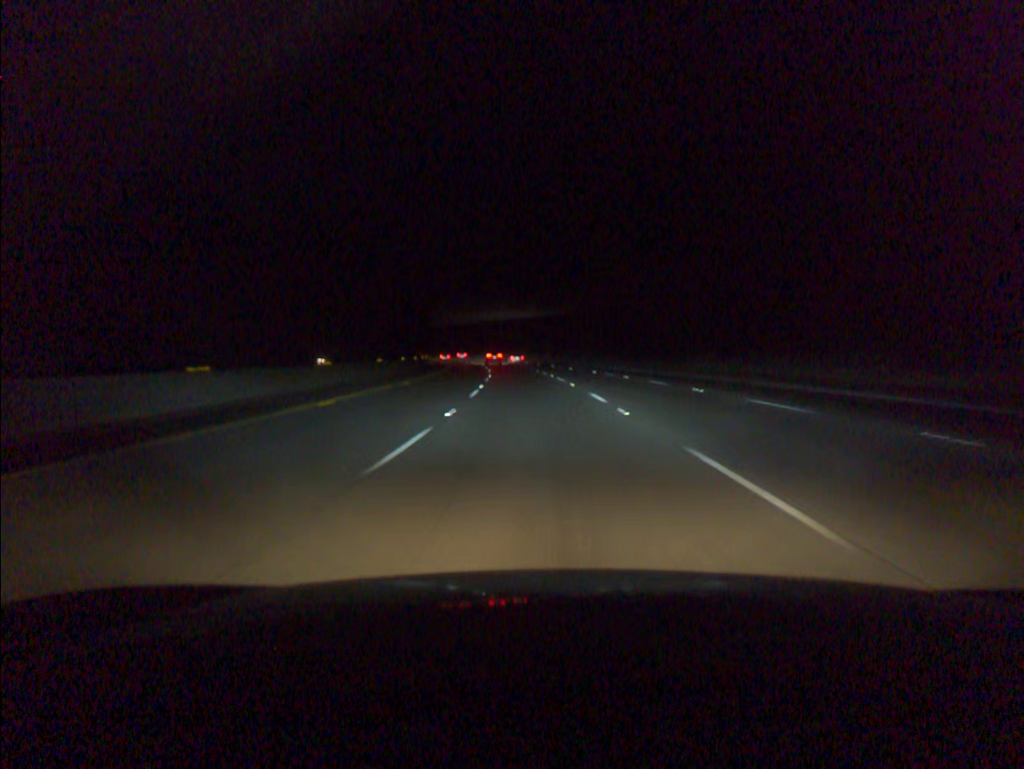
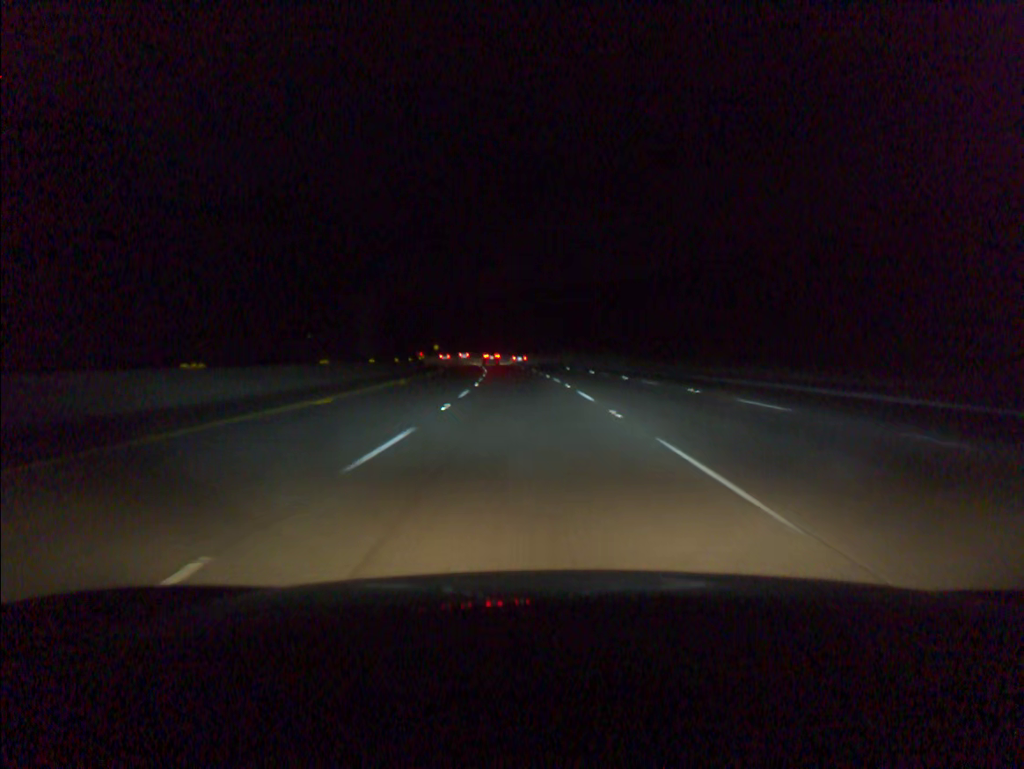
(-1.9, +58.2) m; -4°
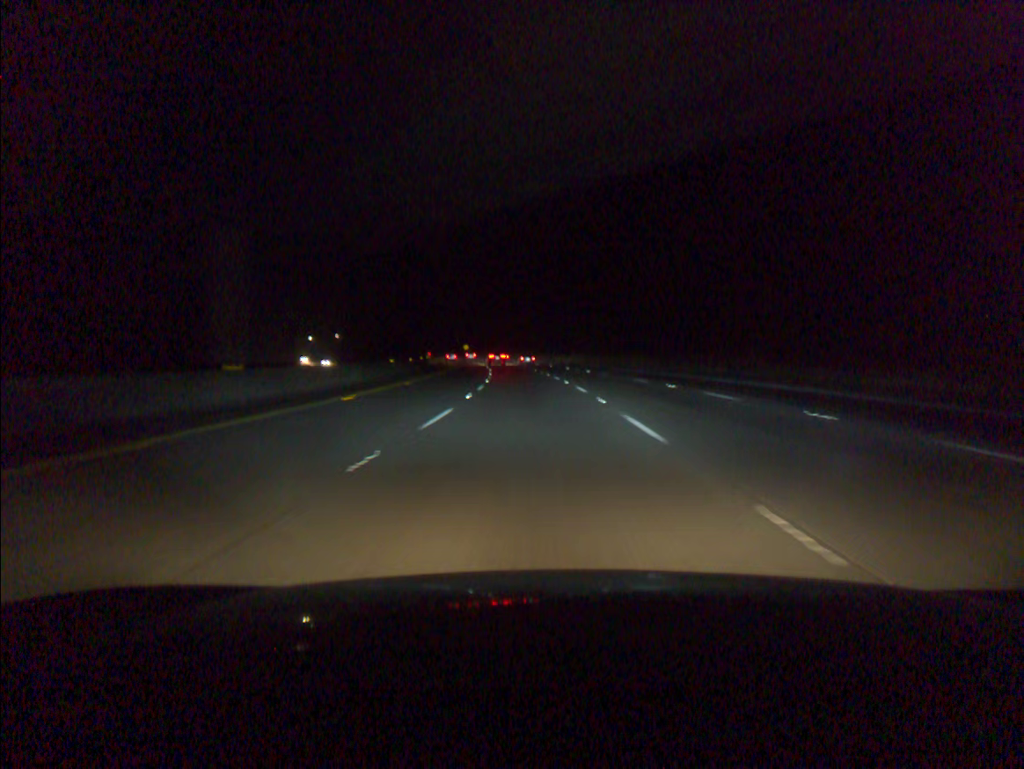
(-1.0, +38.8) m; -3°
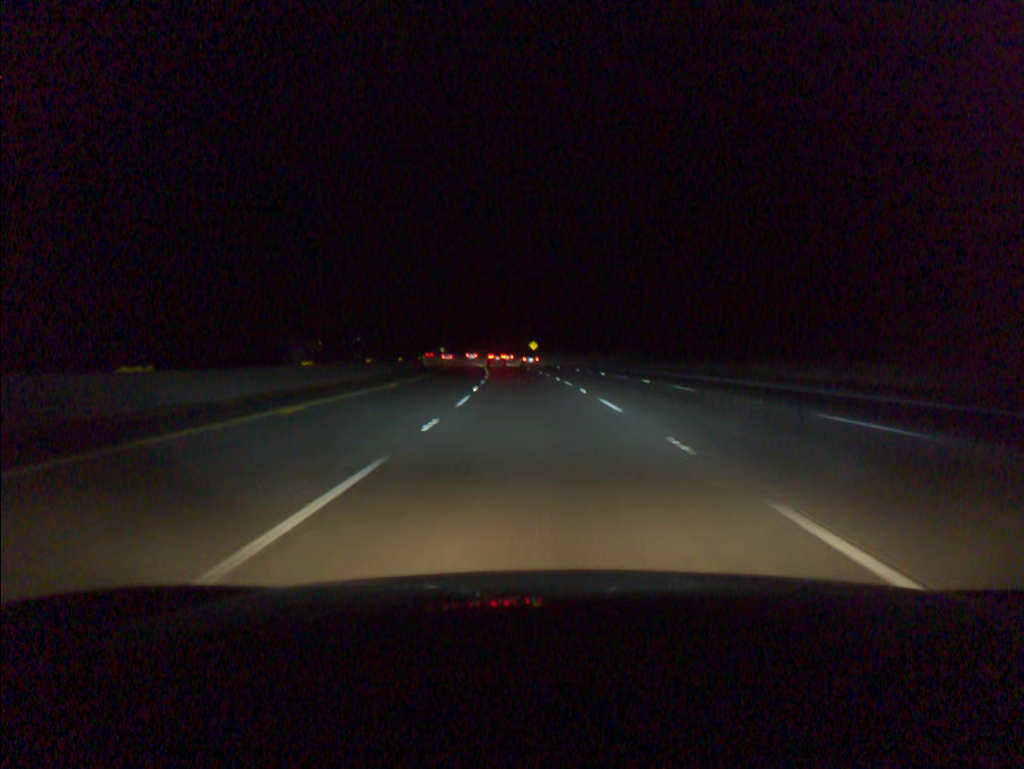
(-5.5, +96.8) m; -6°
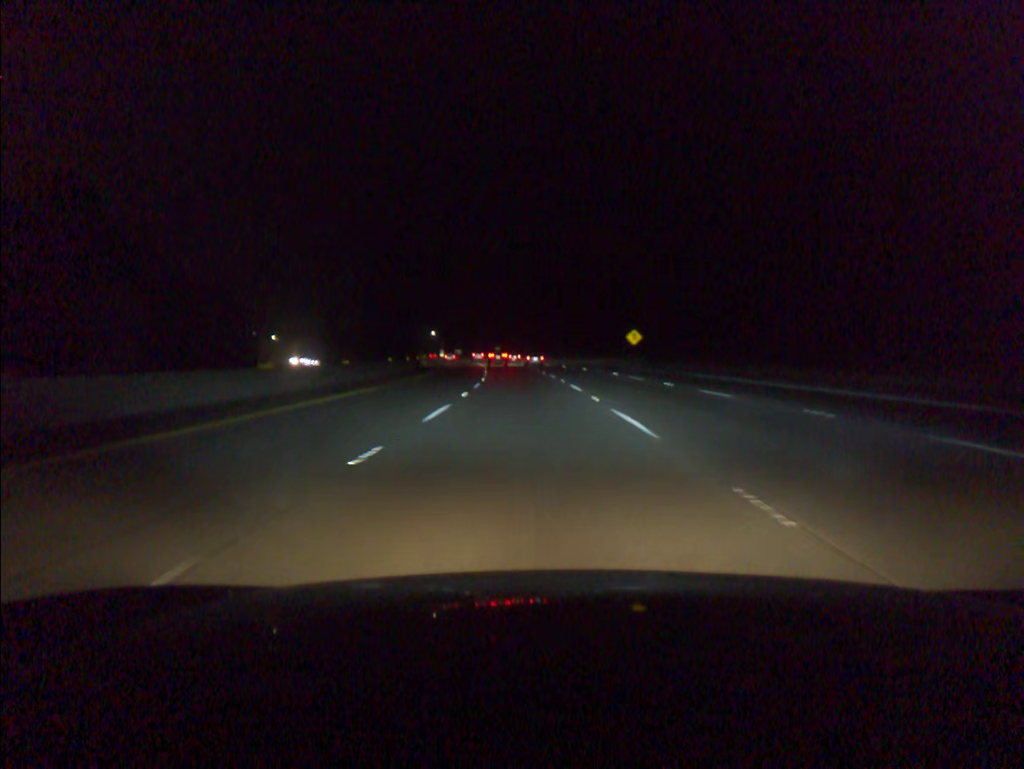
(-3.6, +77.5) m; -5°
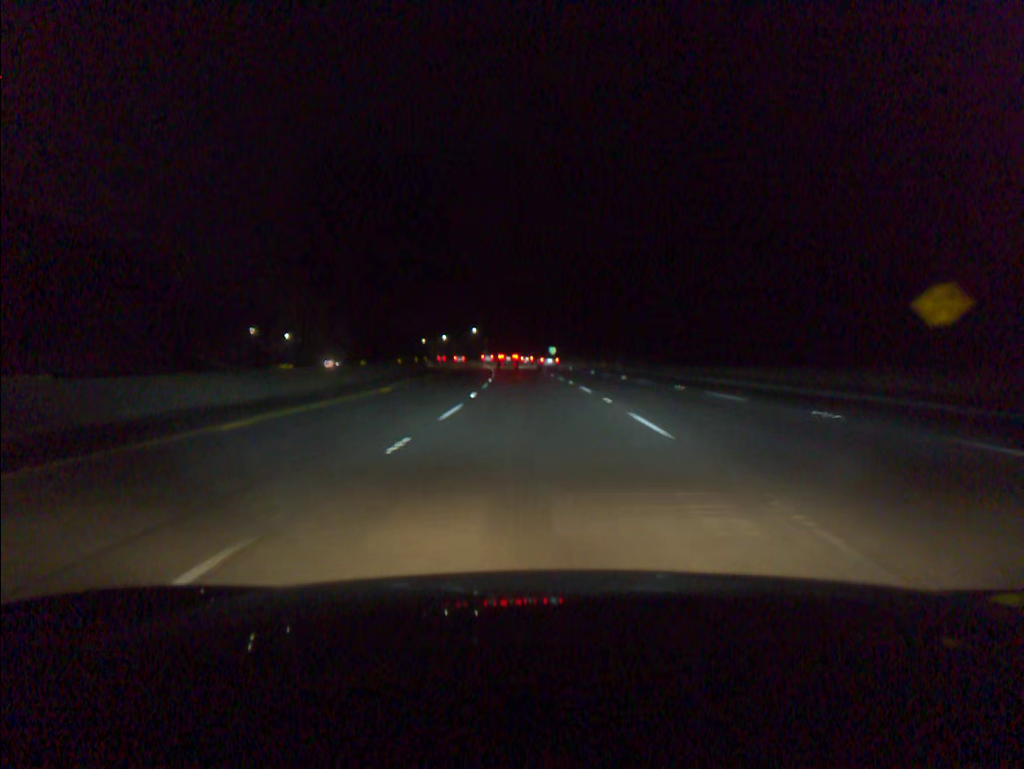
(-2.2, +57.9) m; -4°
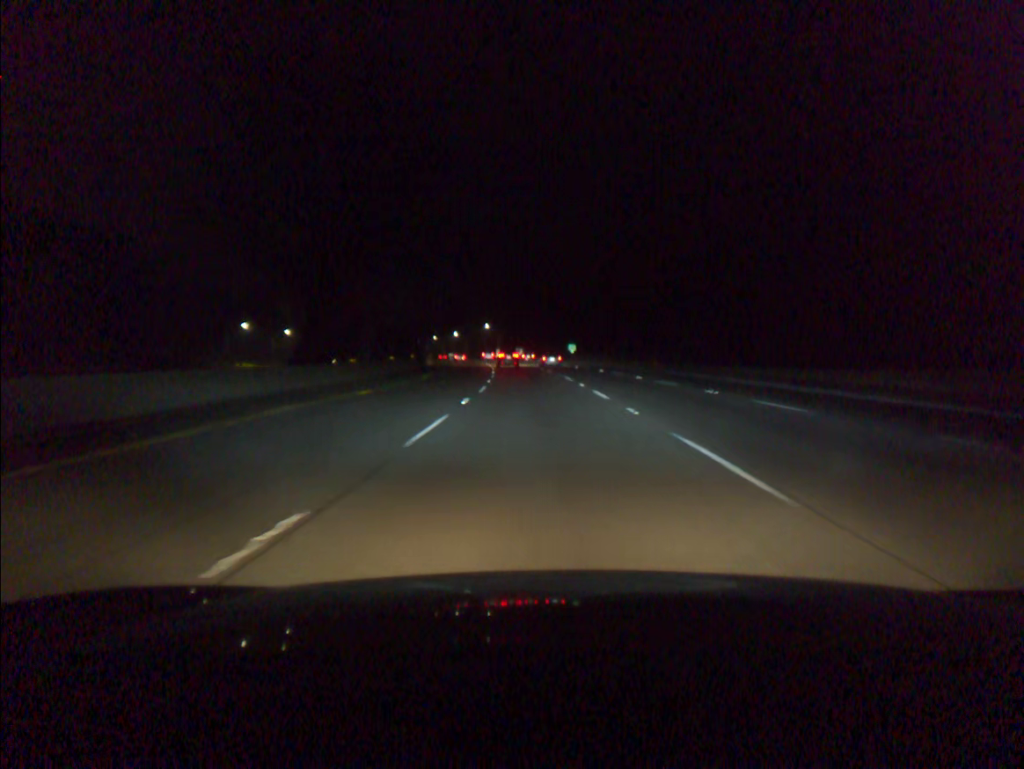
(-0.2, +19.2) m; -1°
